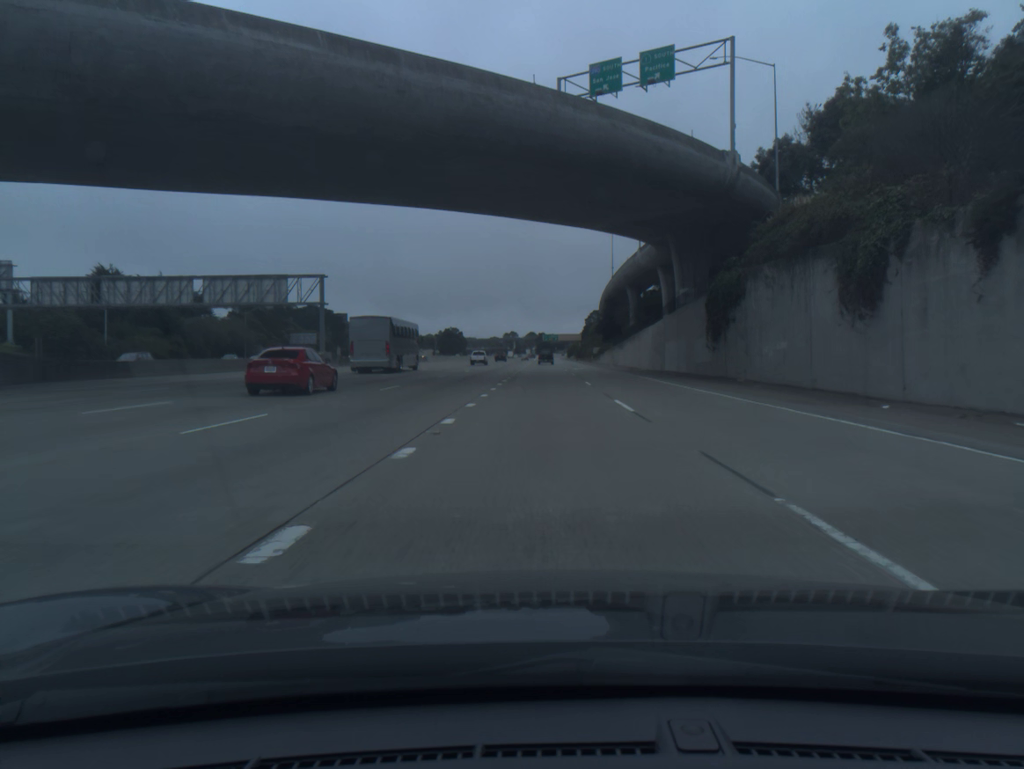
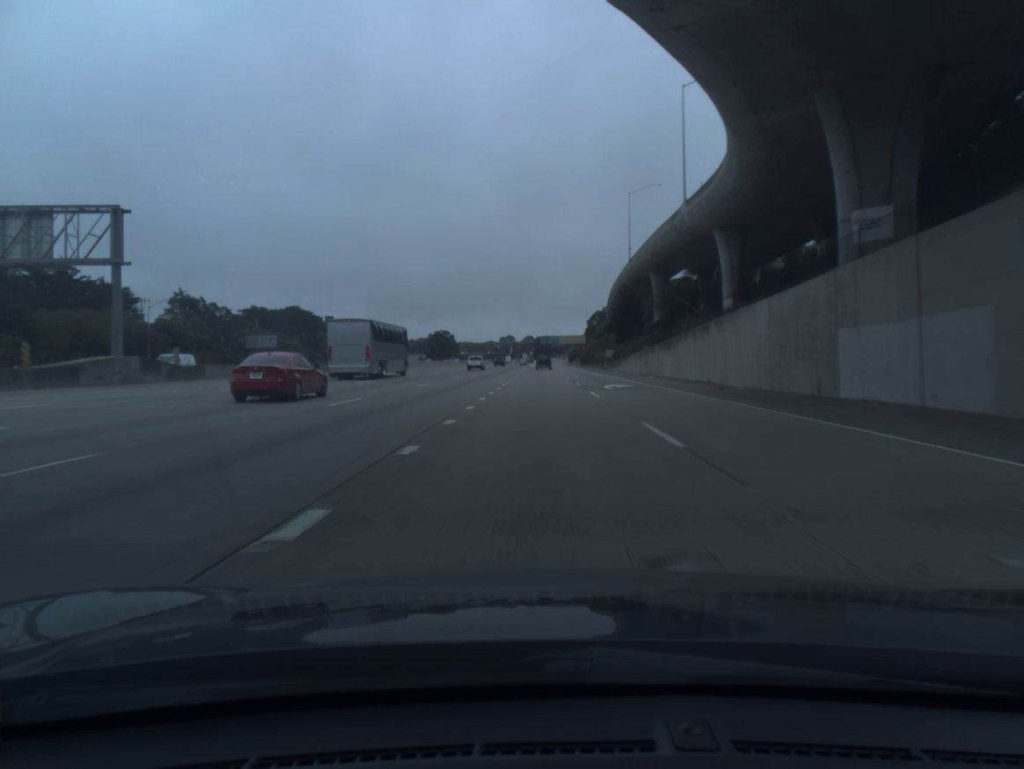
(+0.1, +35.2) m; 0°
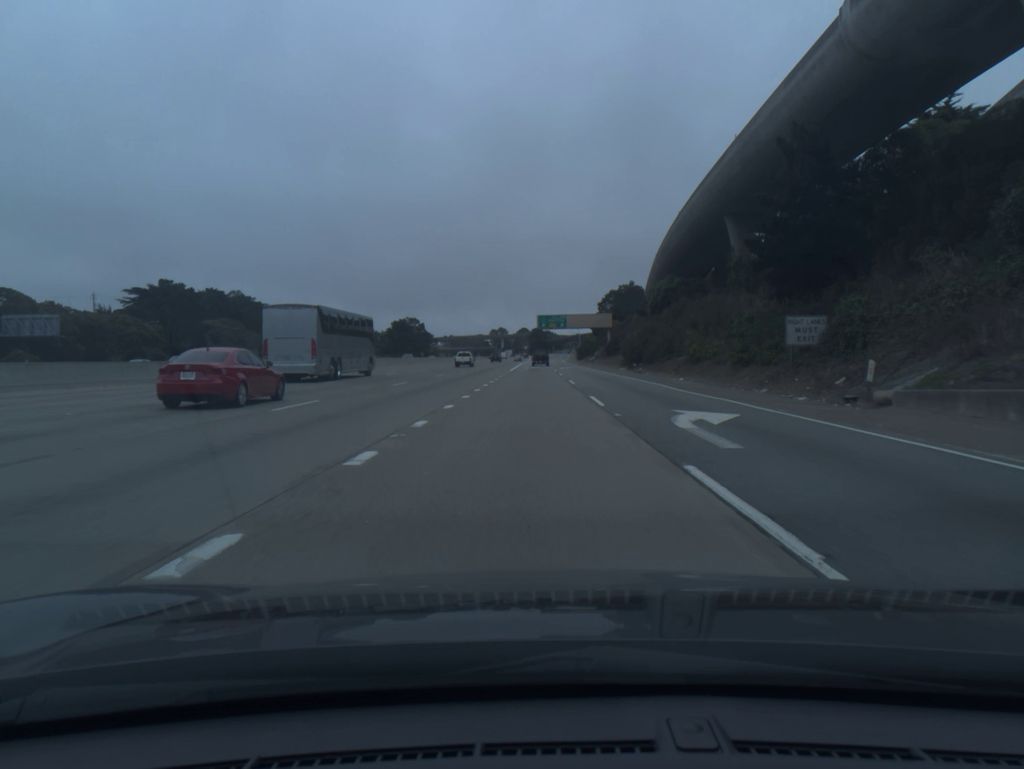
(-0.1, +90.7) m; 0°
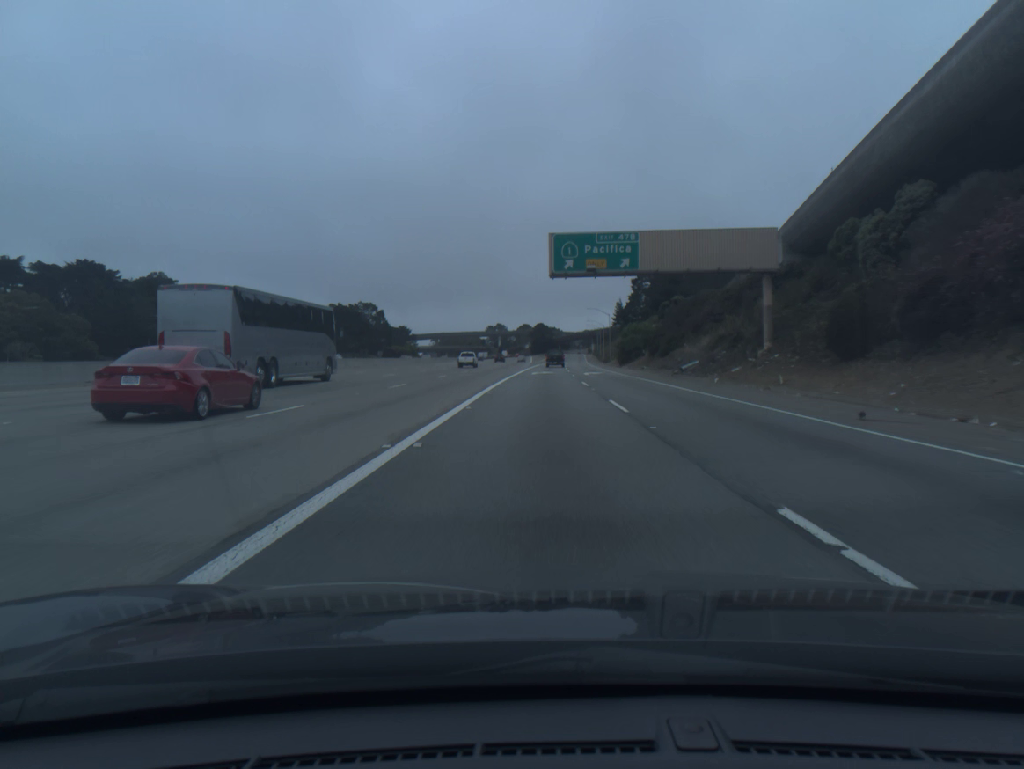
(-0.8, +90.1) m; 0°
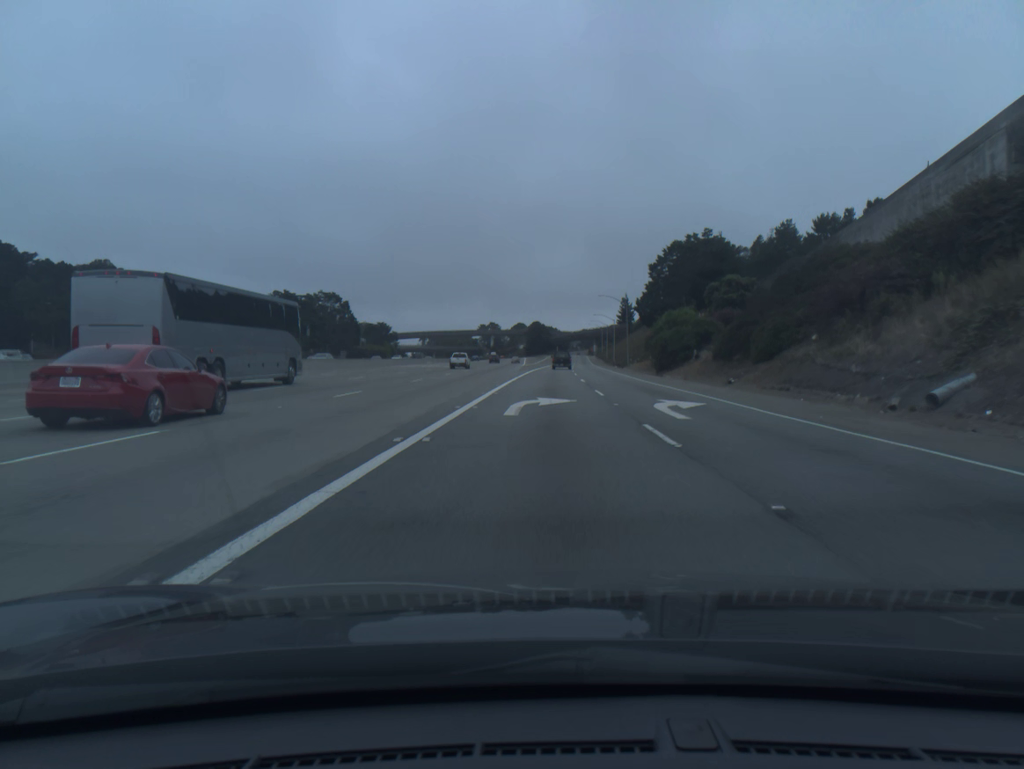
(+0.1, +35.8) m; 0°
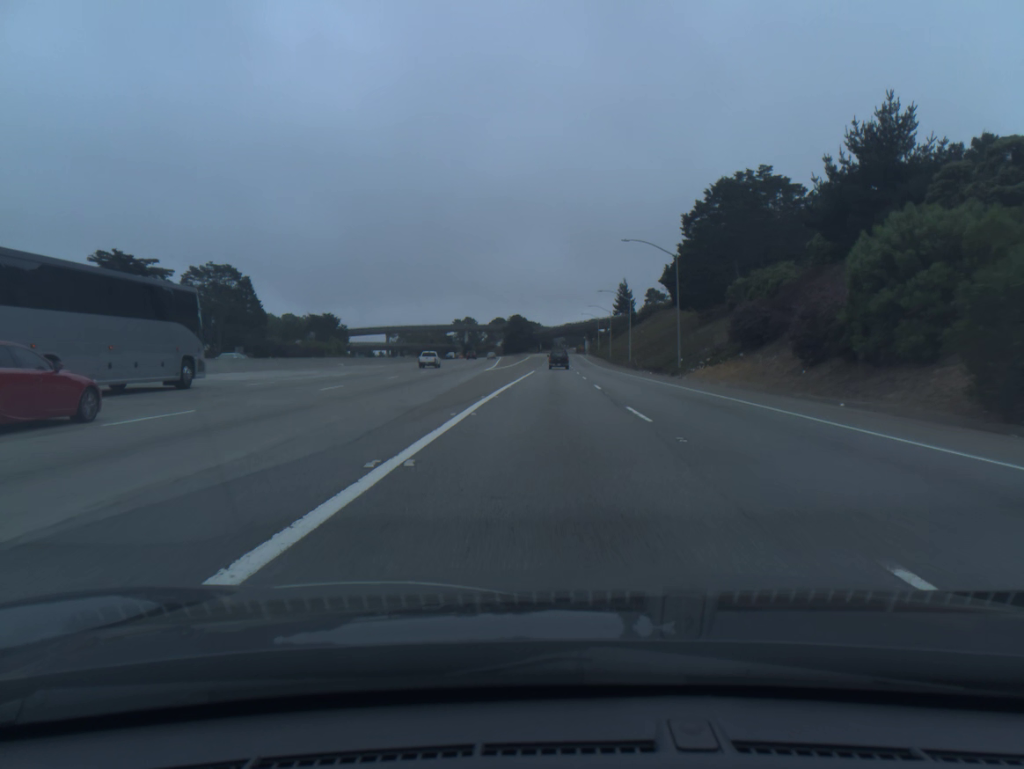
(+0.5, +53.9) m; +1°
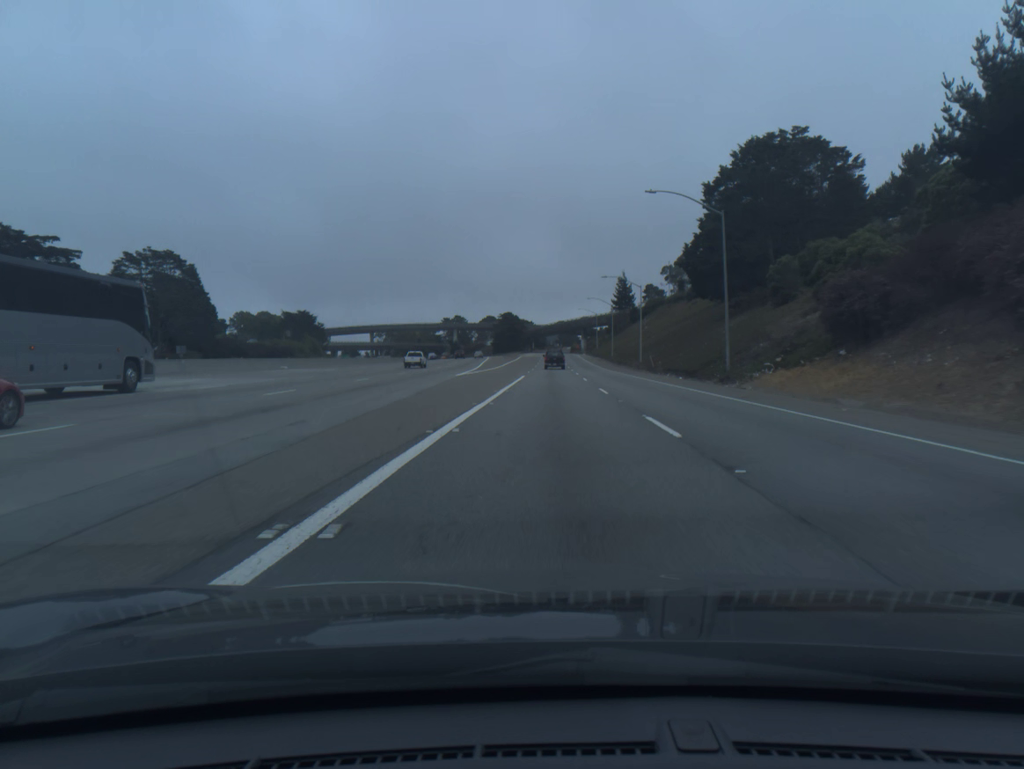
(+0.1, +17.9) m; +1°
